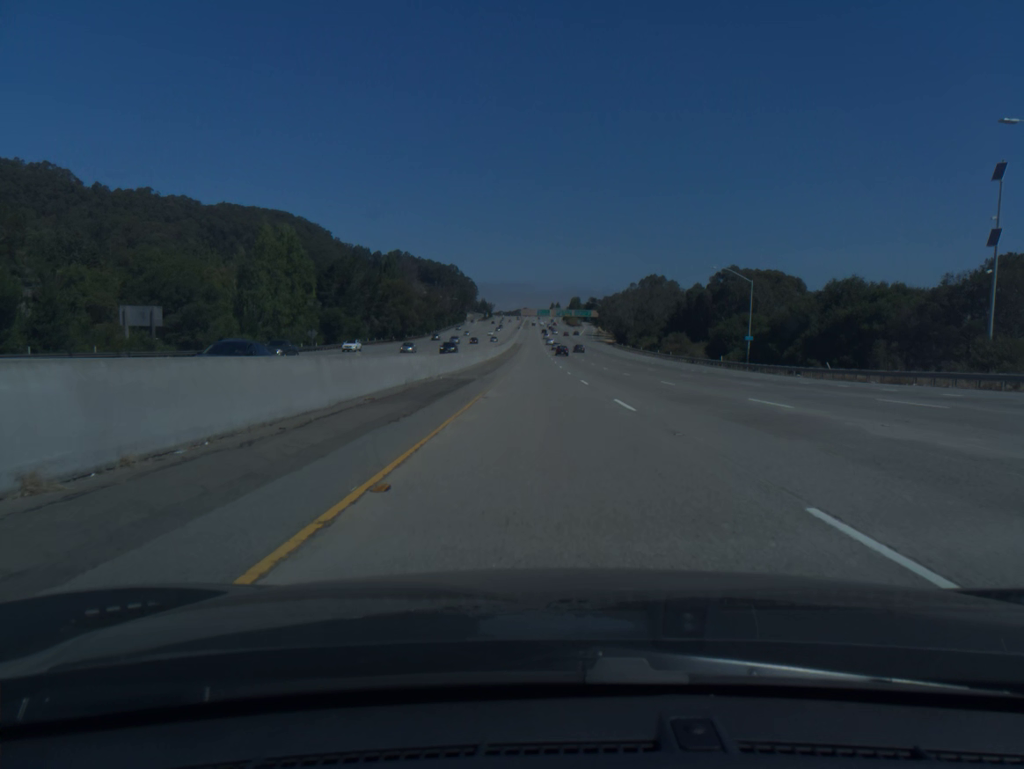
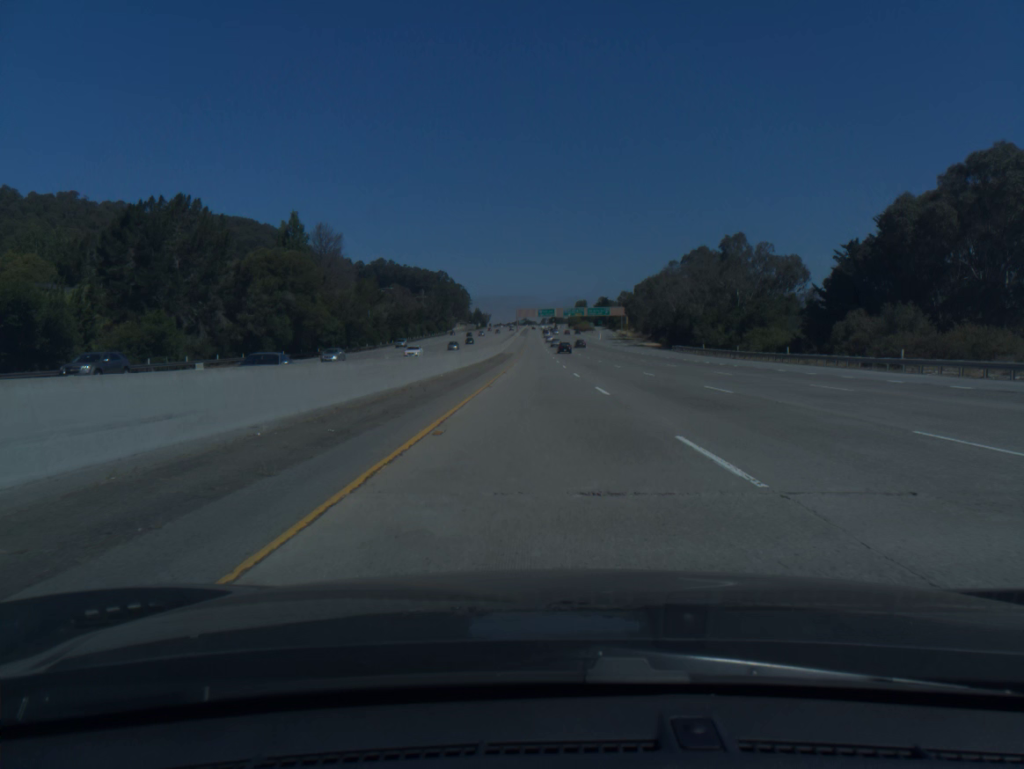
(-0.9, +82.4) m; 0°
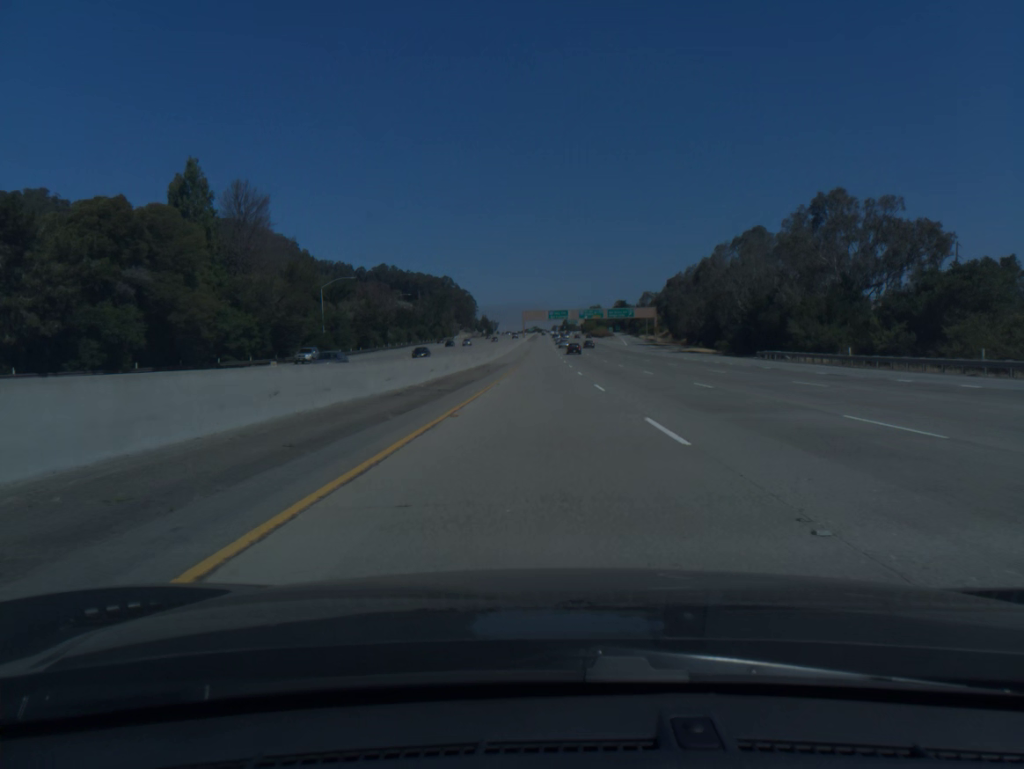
(-0.2, +41.1) m; -1°
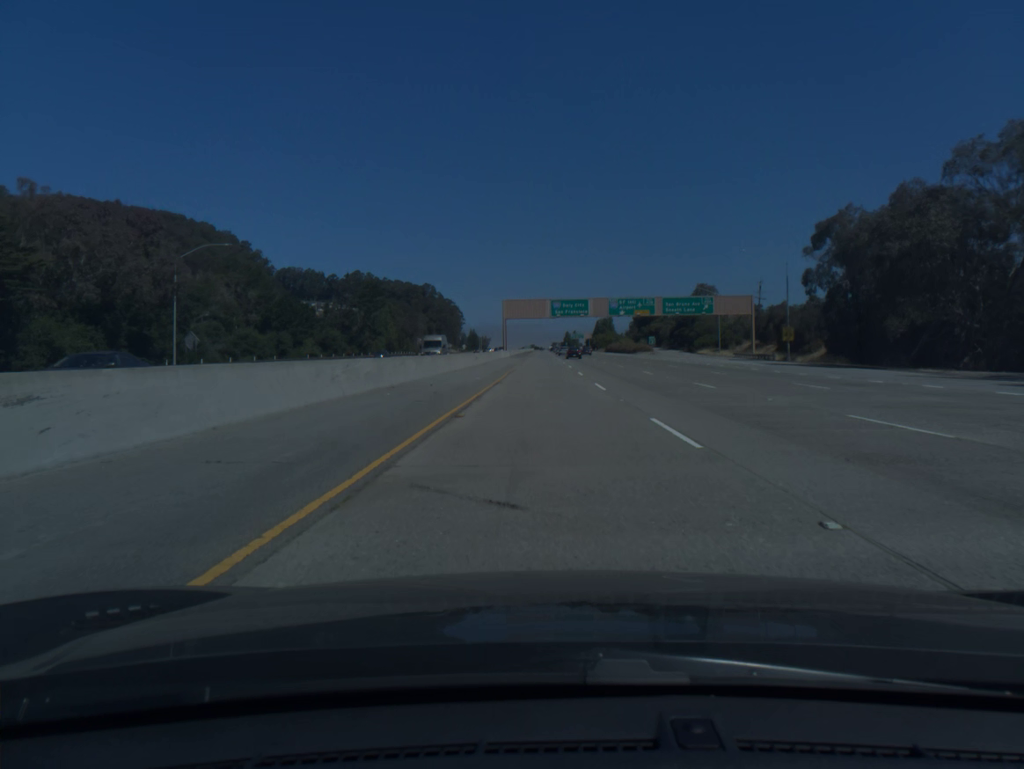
(0.0, +102.0) m; 0°
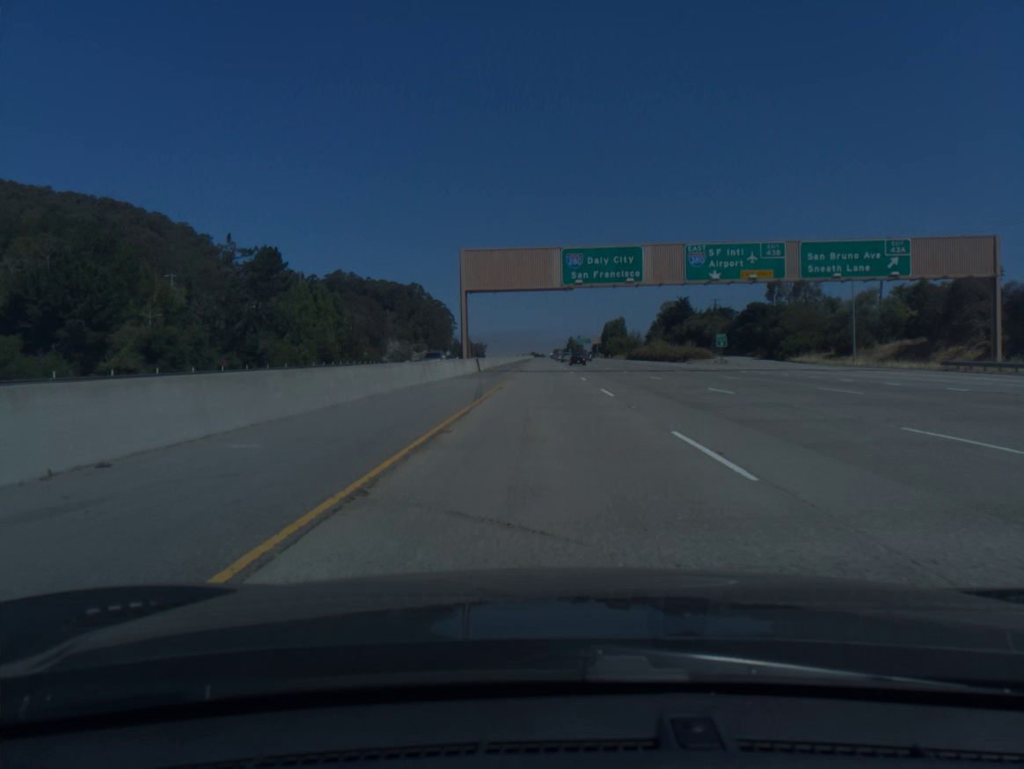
(0.0, +60.7) m; 0°
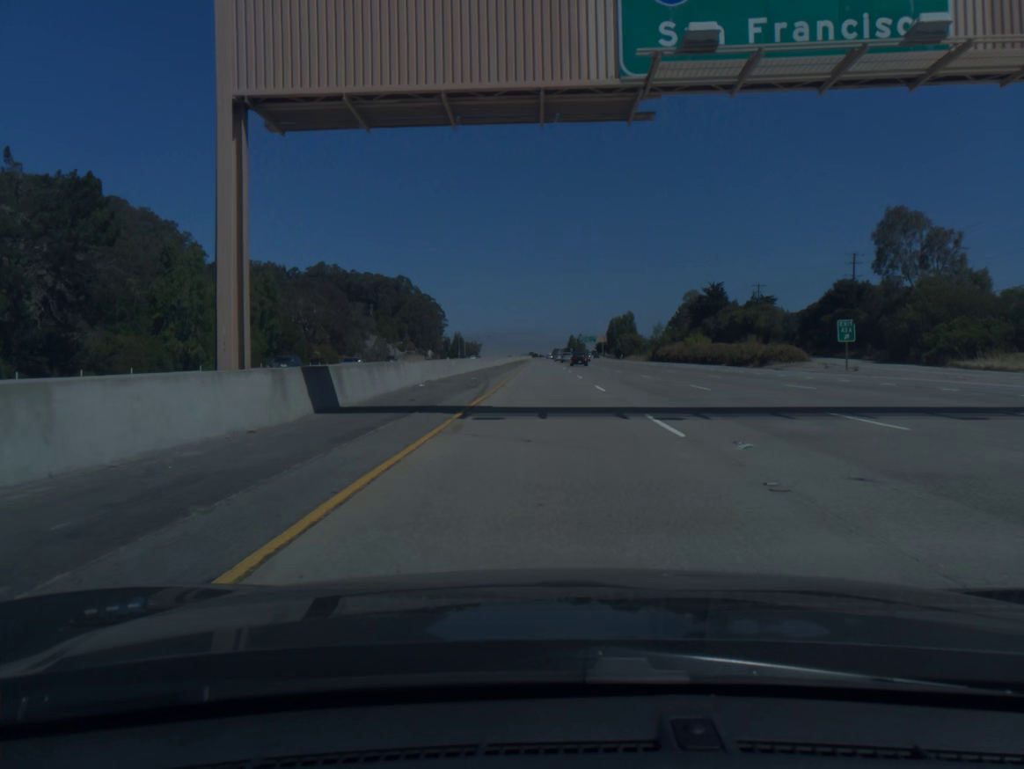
(0.0, +40.4) m; 0°
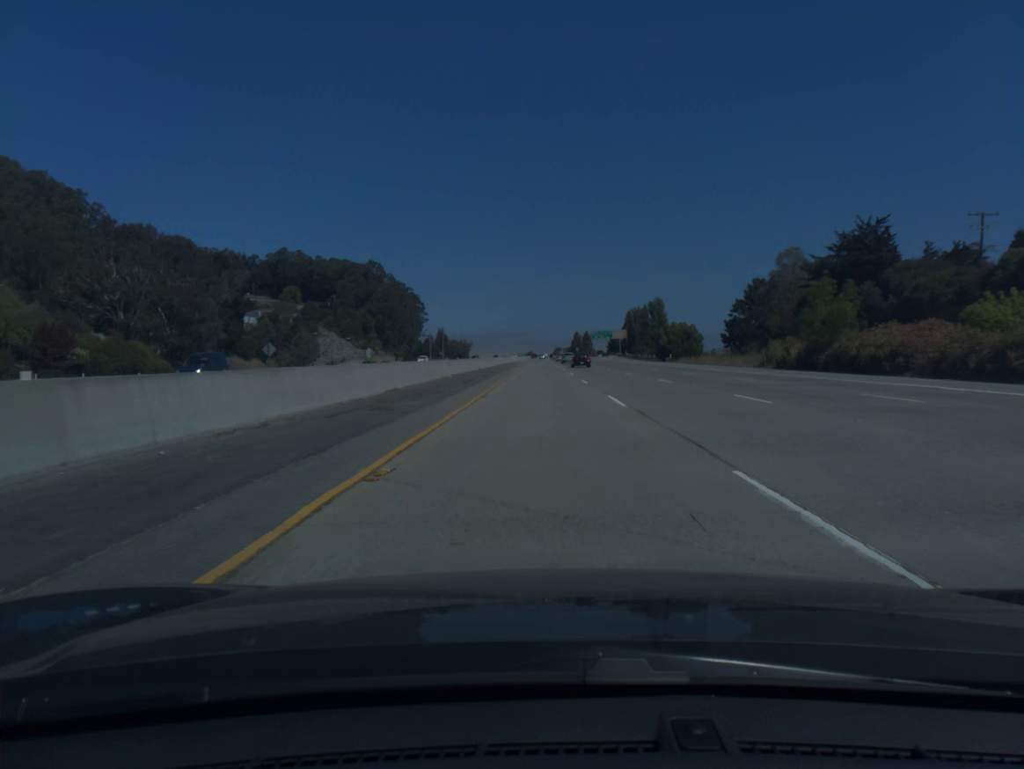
(+0.1, +80.7) m; 0°
